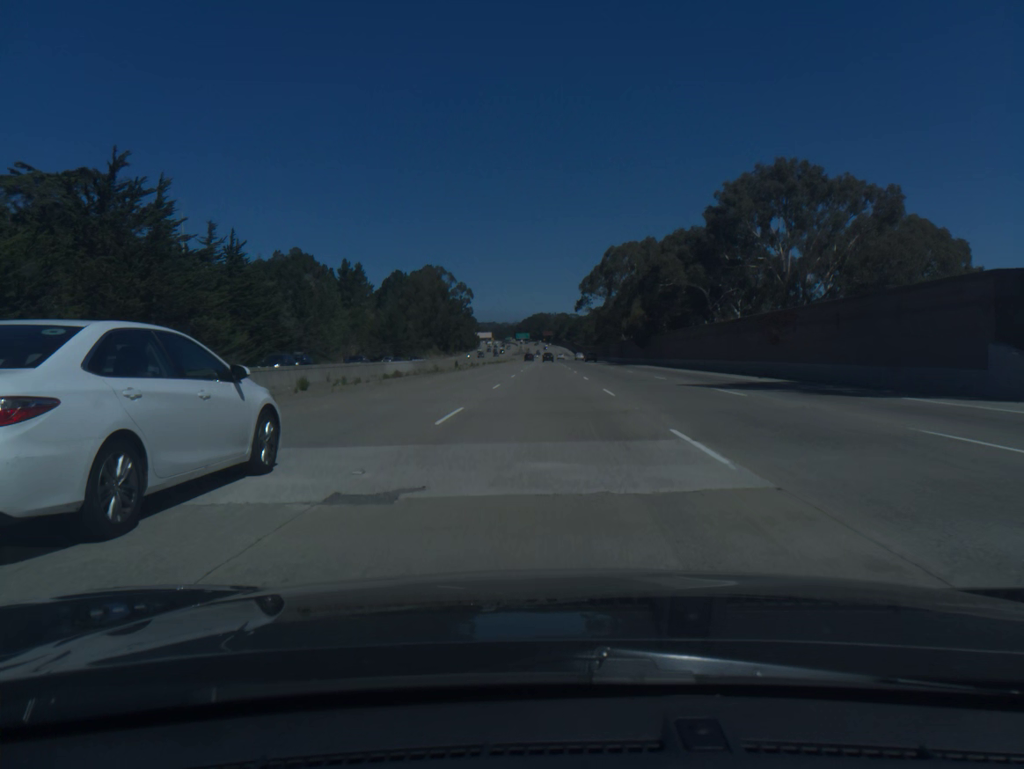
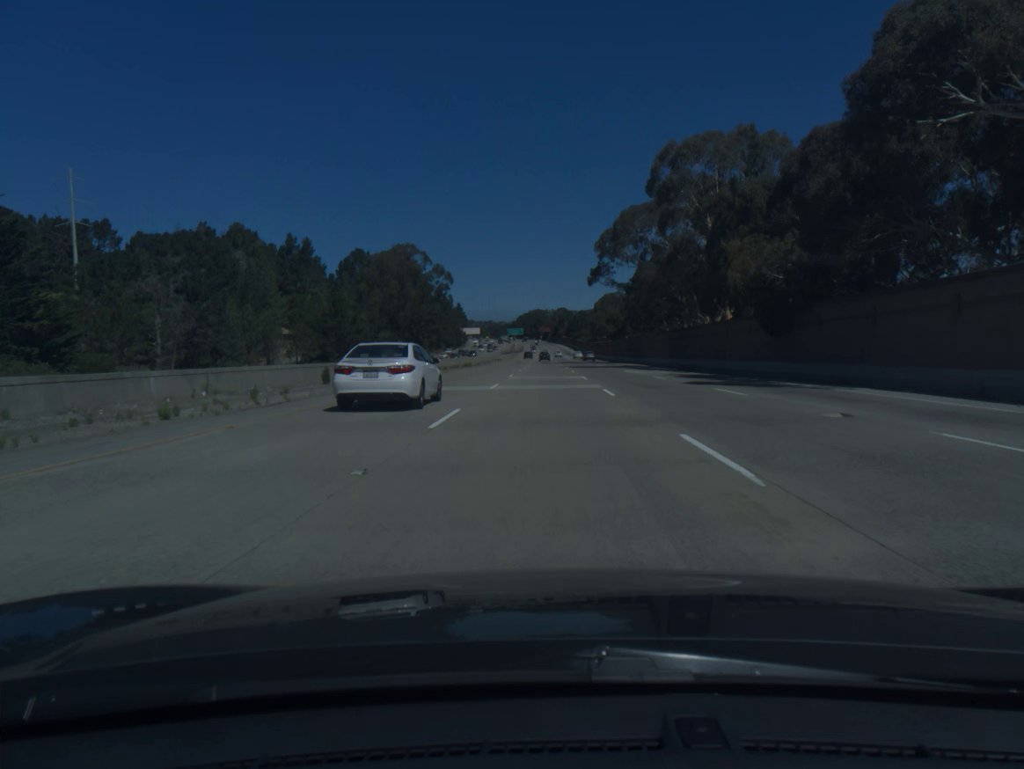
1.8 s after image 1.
(0.0, +59.0) m; 0°
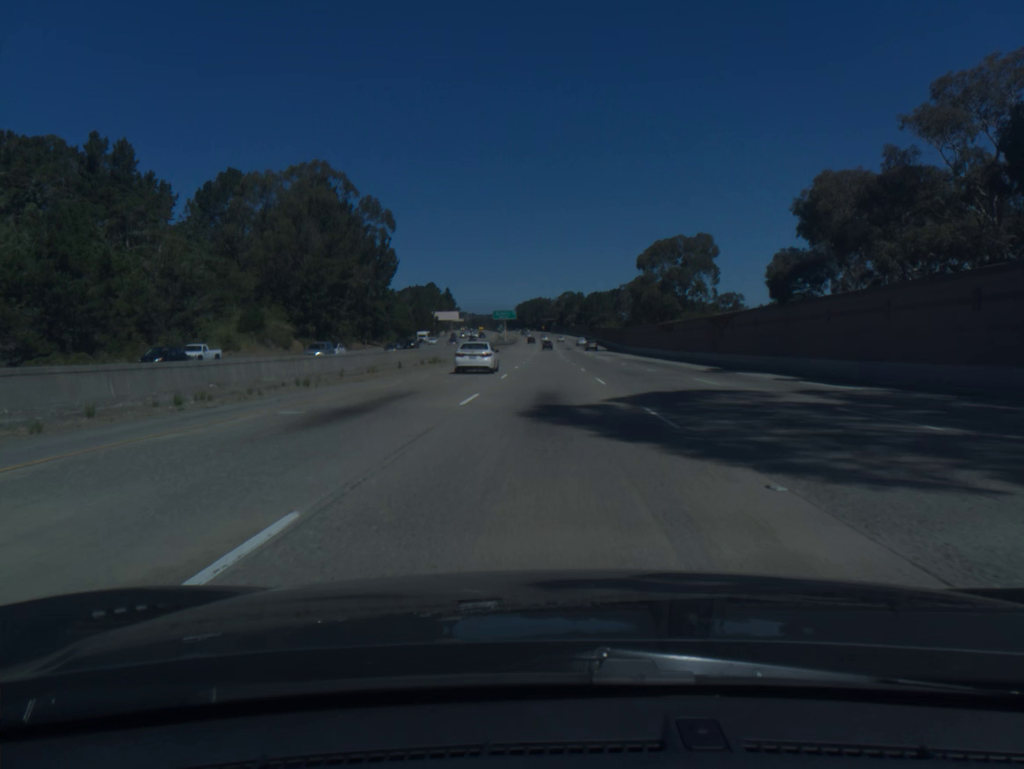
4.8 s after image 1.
(-0.1, +98.4) m; 0°
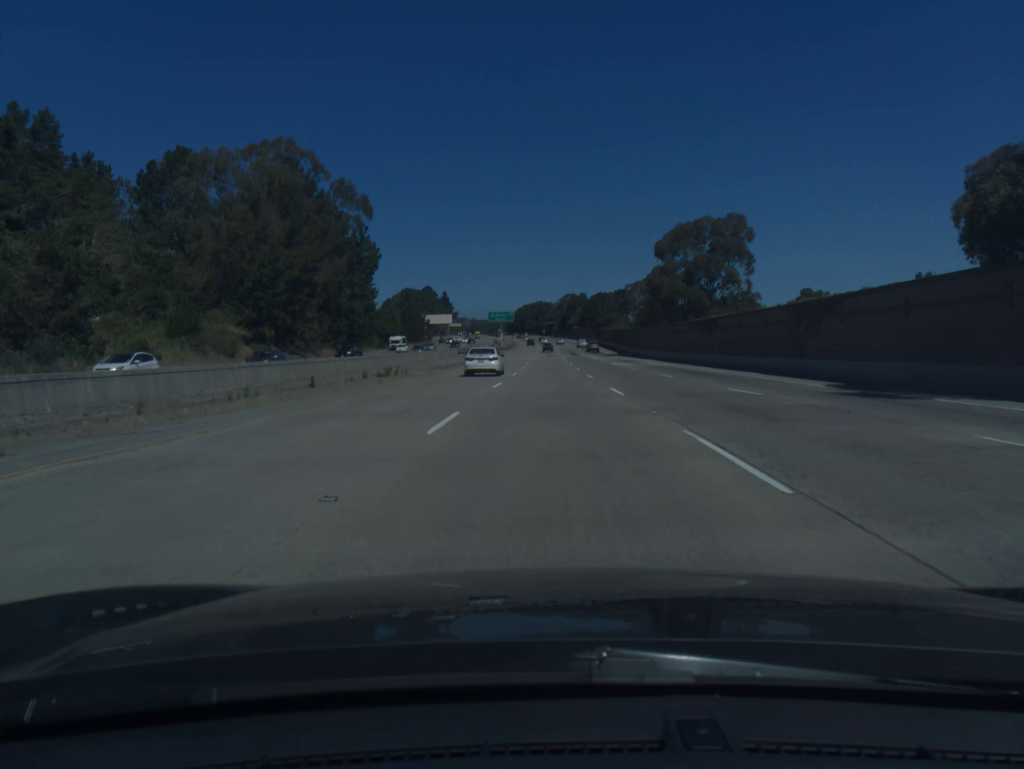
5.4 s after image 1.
(0.0, +19.7) m; 0°
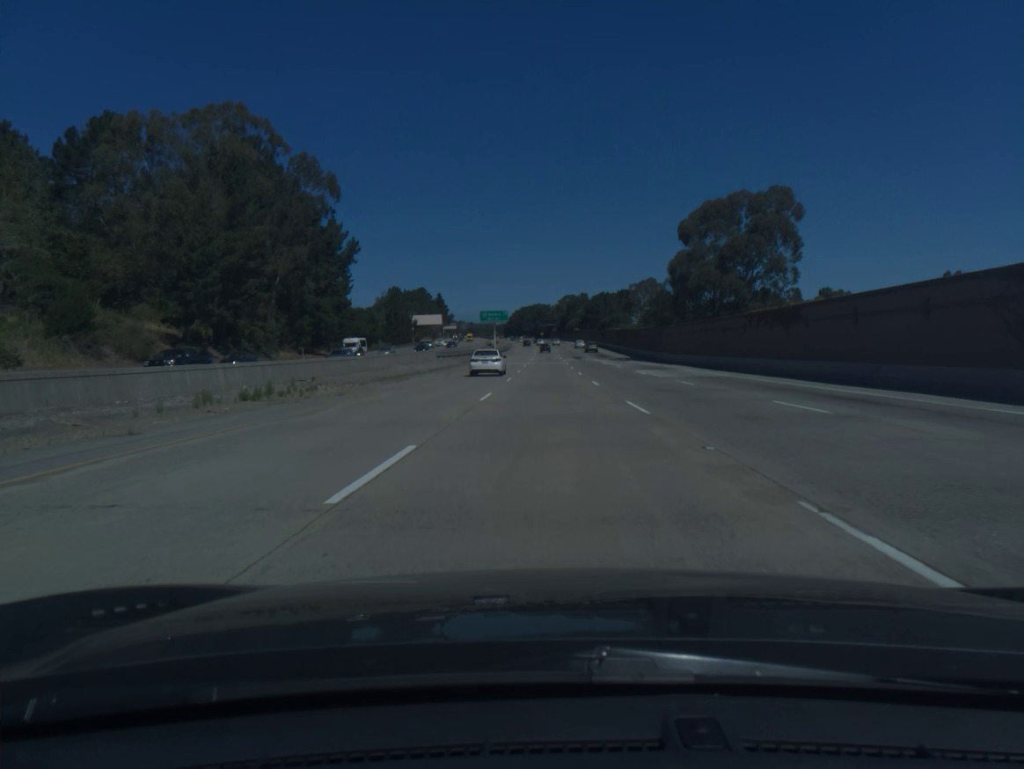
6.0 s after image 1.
(0.0, +19.7) m; 0°
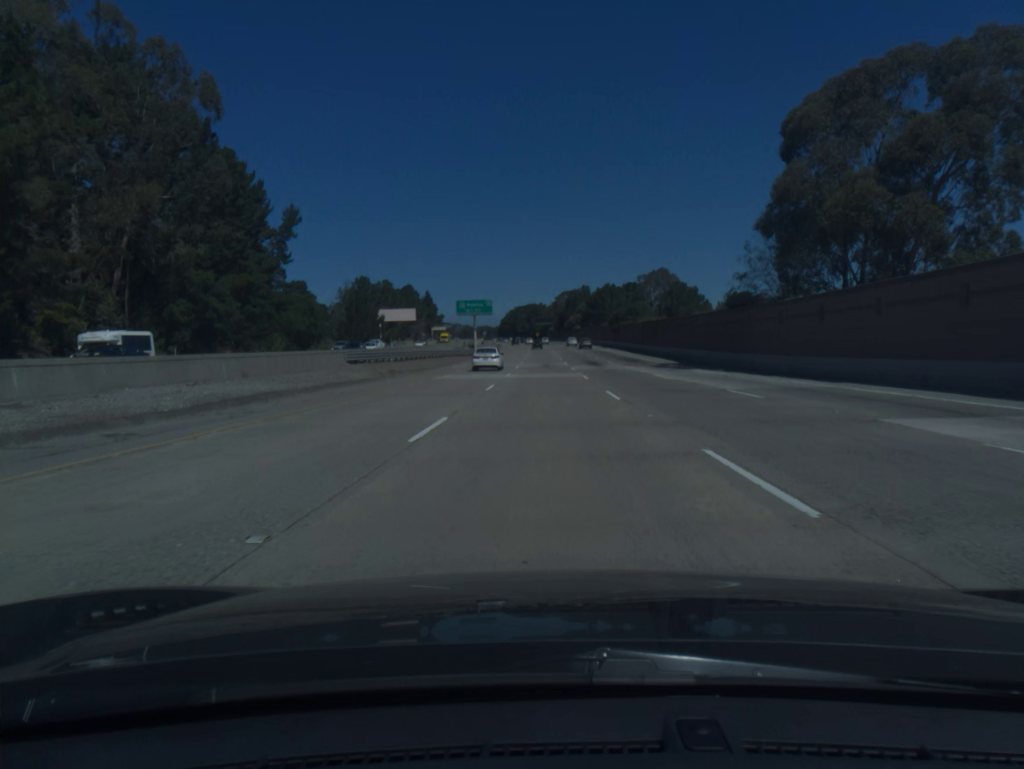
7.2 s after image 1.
(+0.1, +39.4) m; 0°
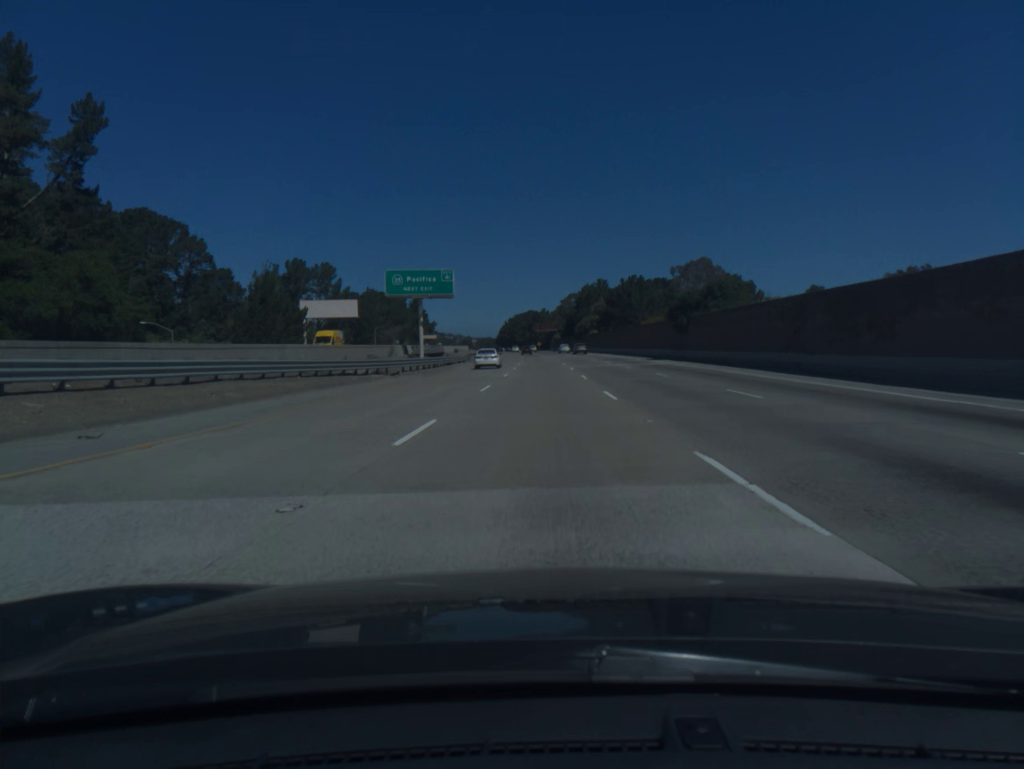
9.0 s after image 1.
(0.0, +58.9) m; 0°
